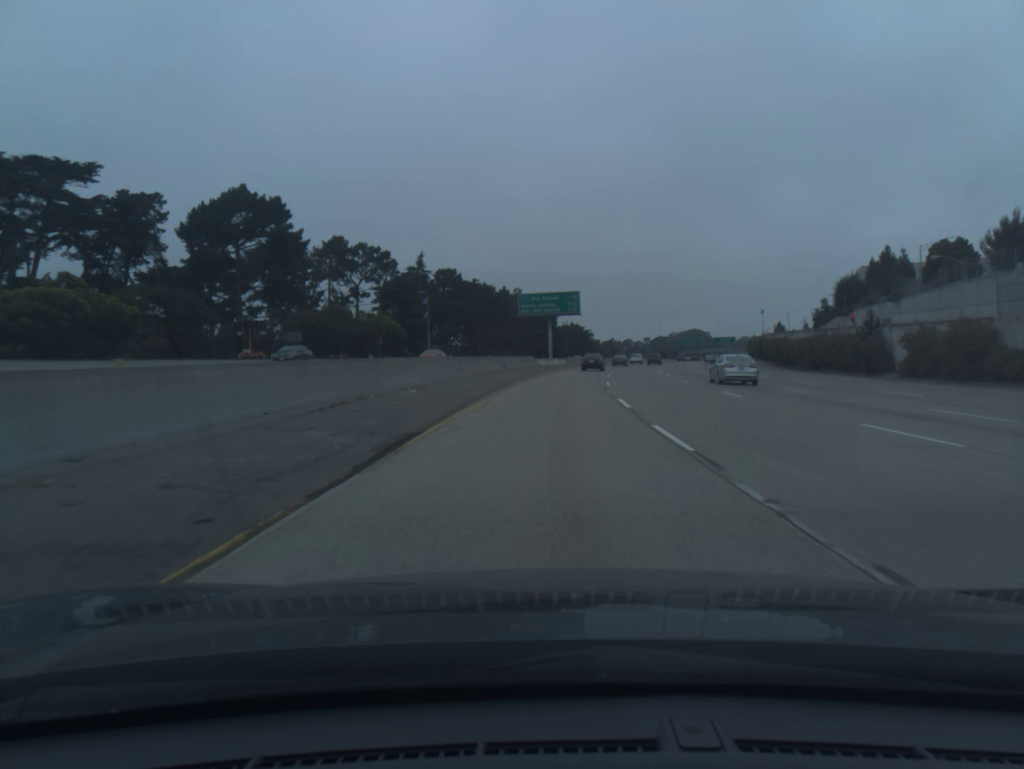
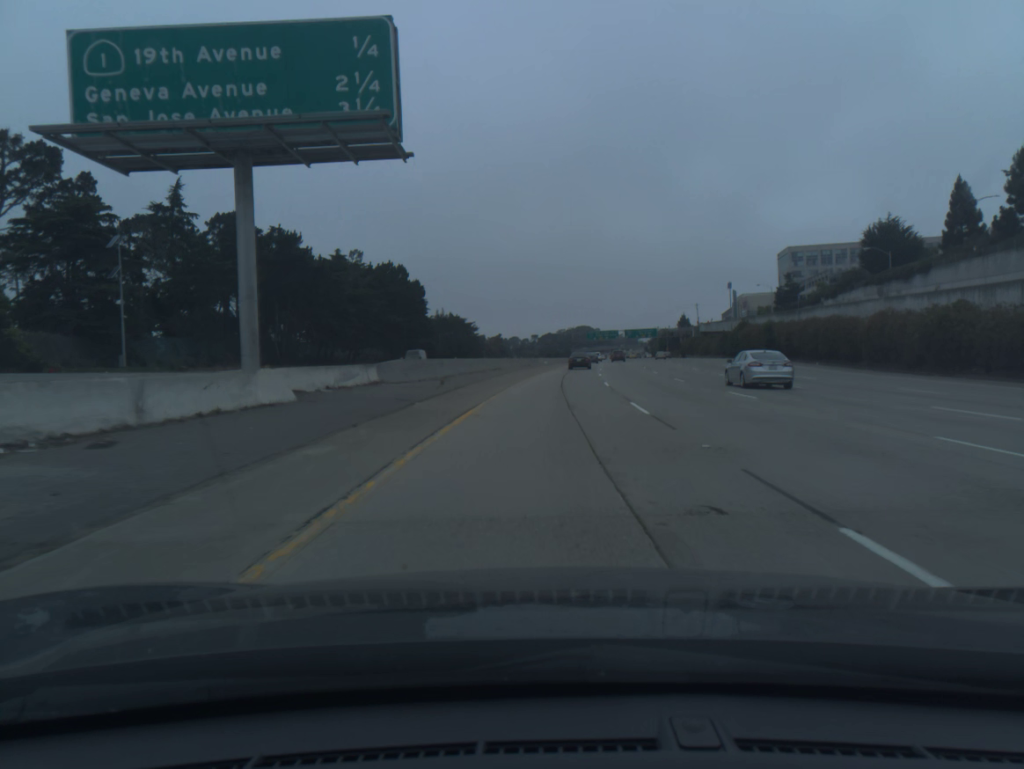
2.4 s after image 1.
(+5.0, +75.0) m; +8°
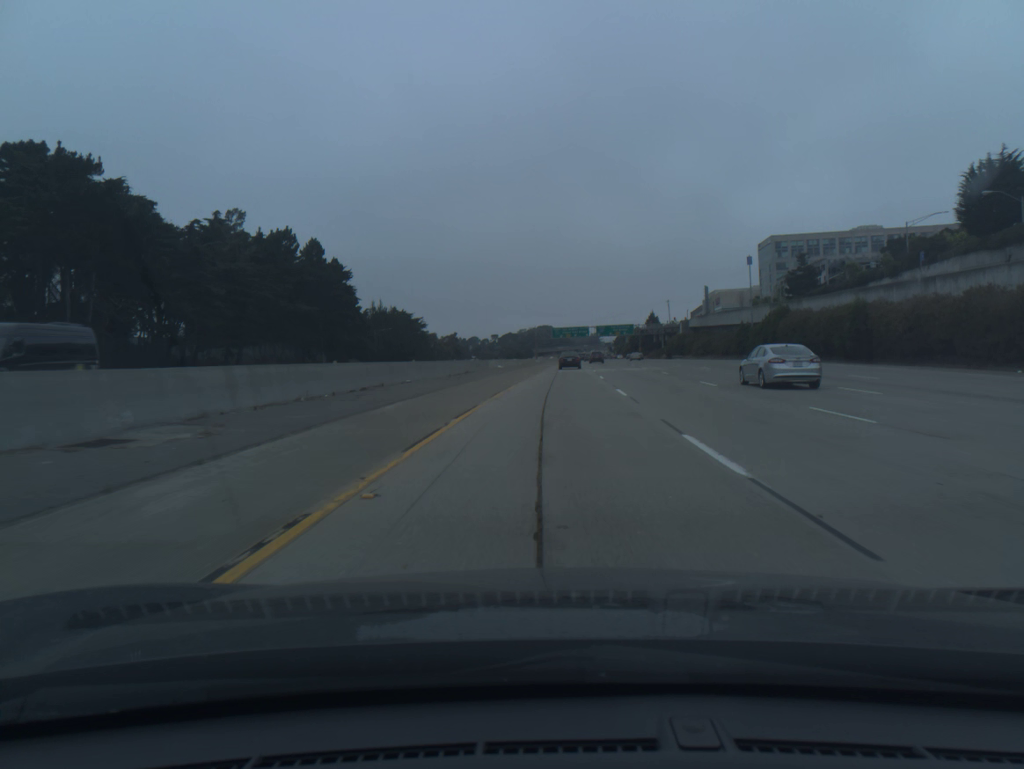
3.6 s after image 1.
(+1.0, +37.7) m; +3°
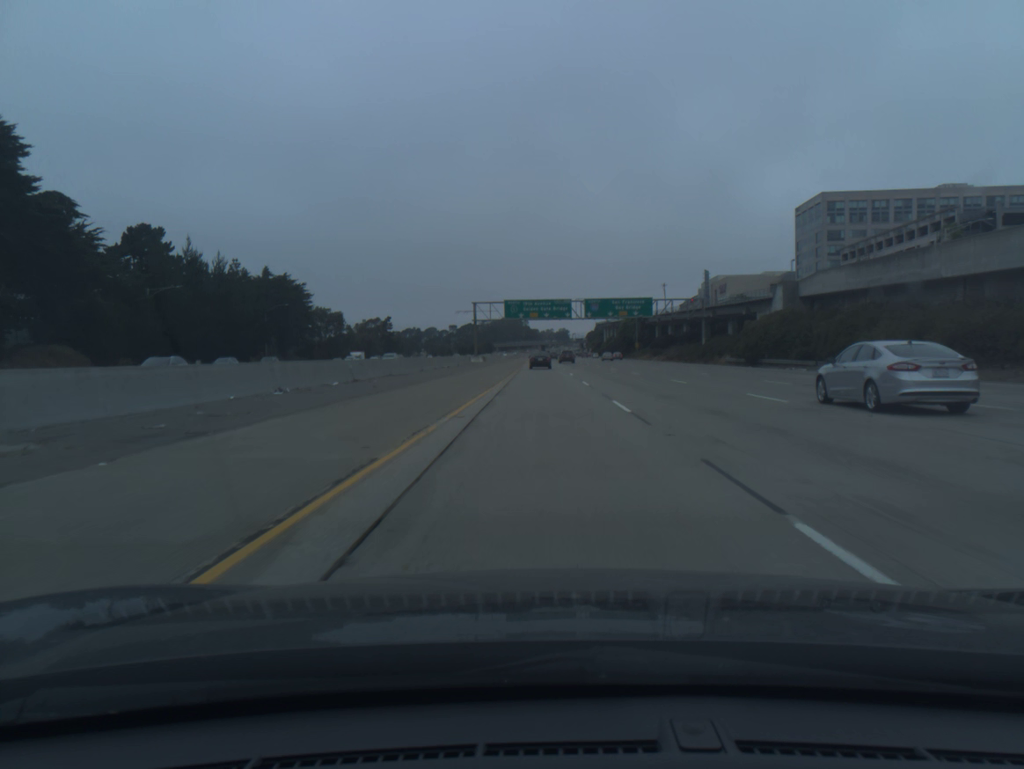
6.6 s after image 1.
(+3.5, +93.9) m; +2°
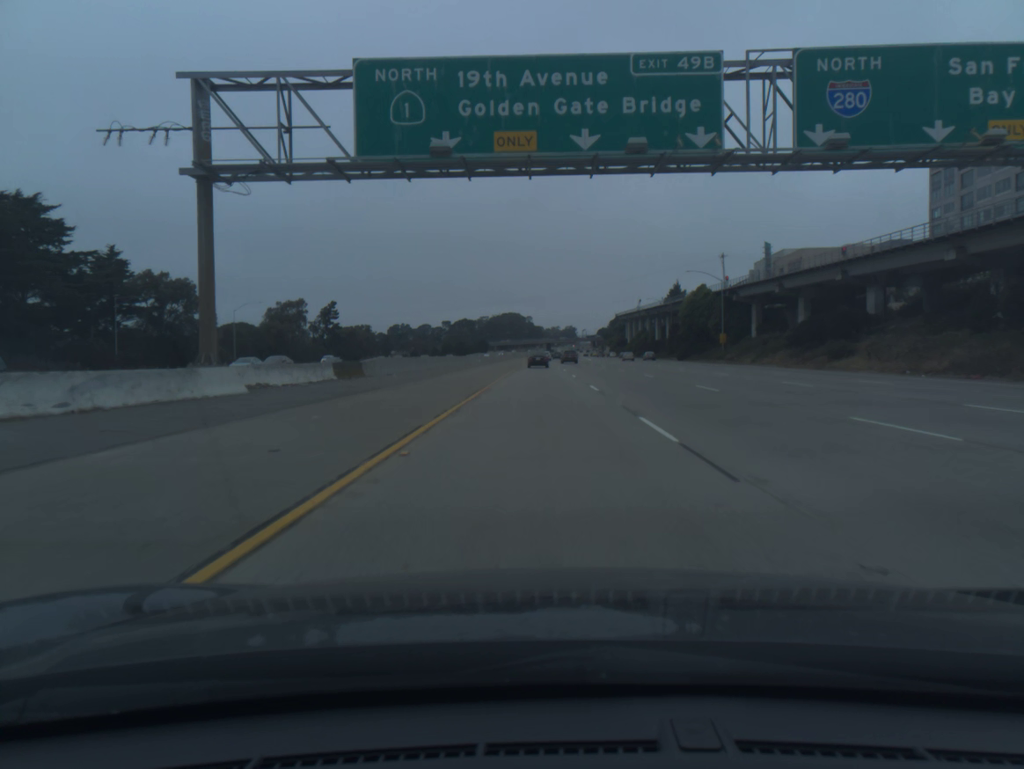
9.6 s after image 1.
(-0.3, +93.3) m; 0°
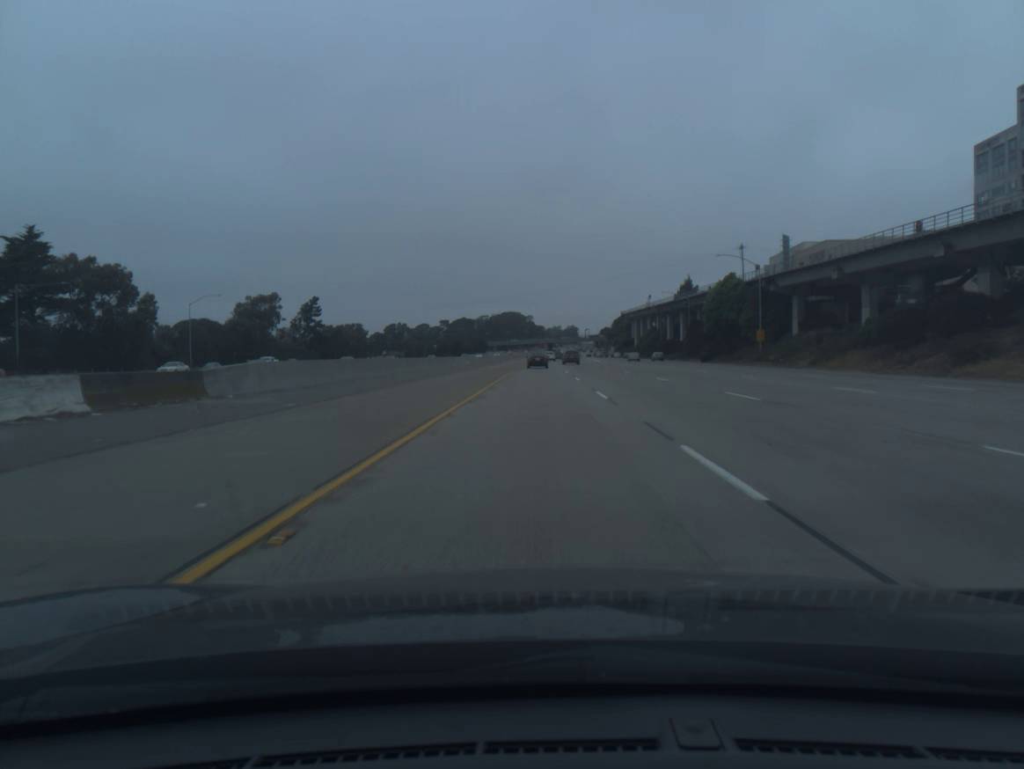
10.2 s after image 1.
(0.0, +18.7) m; 0°
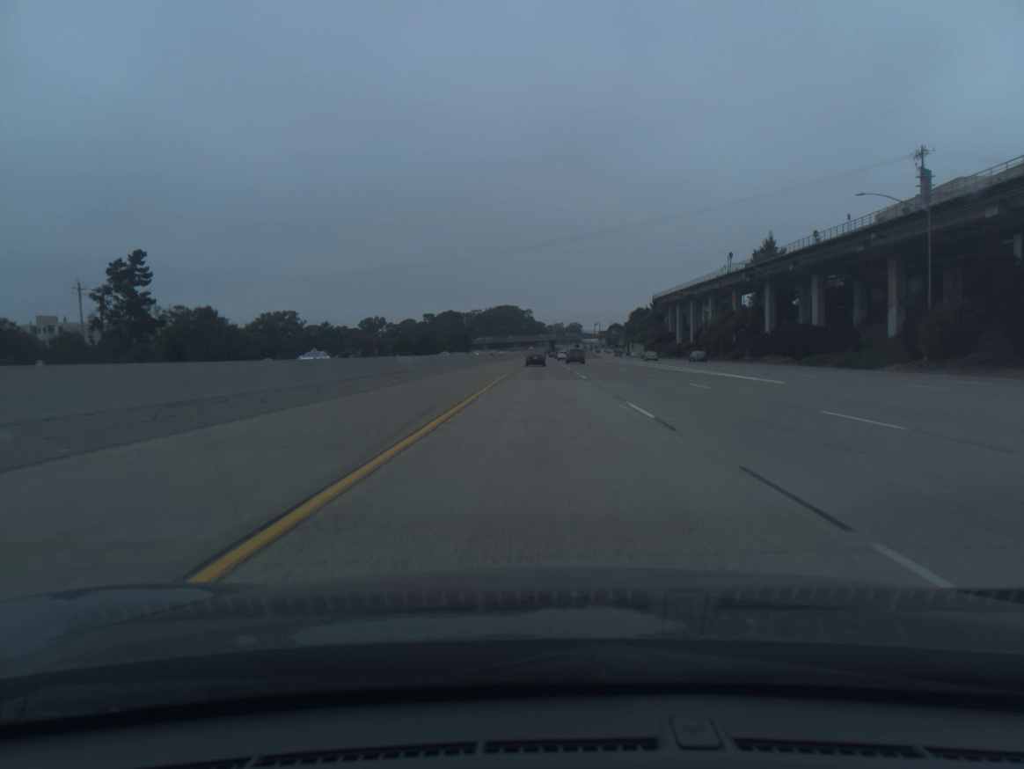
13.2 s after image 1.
(-0.4, +93.7) m; 0°
